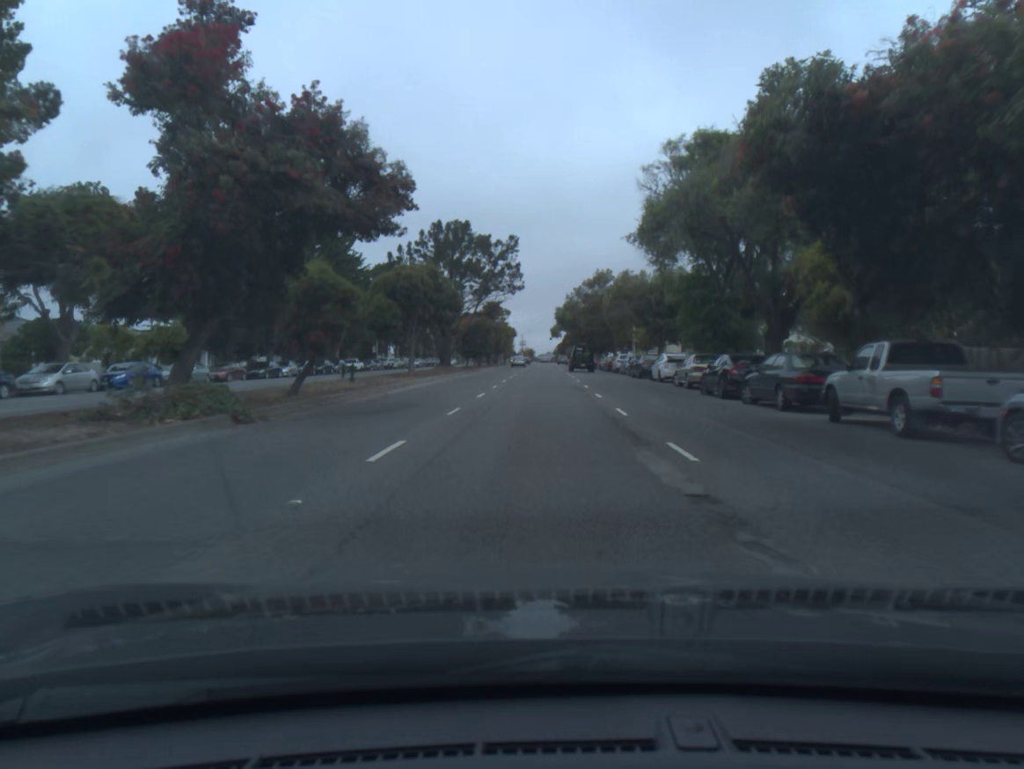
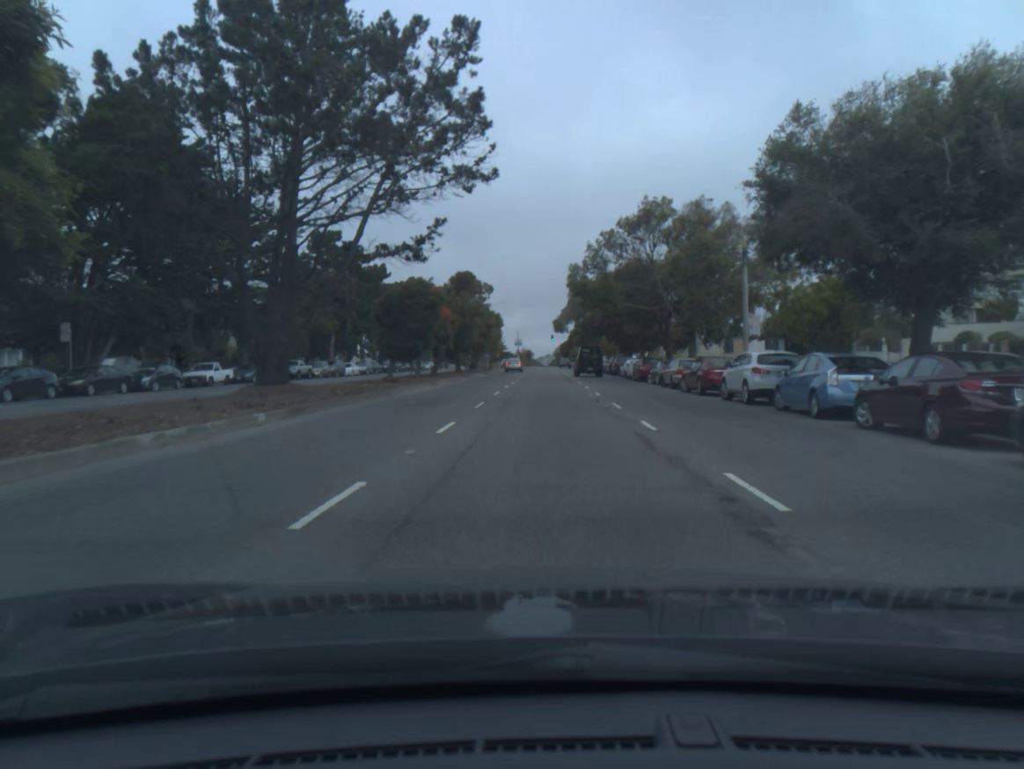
(0.0, +39.3) m; 0°
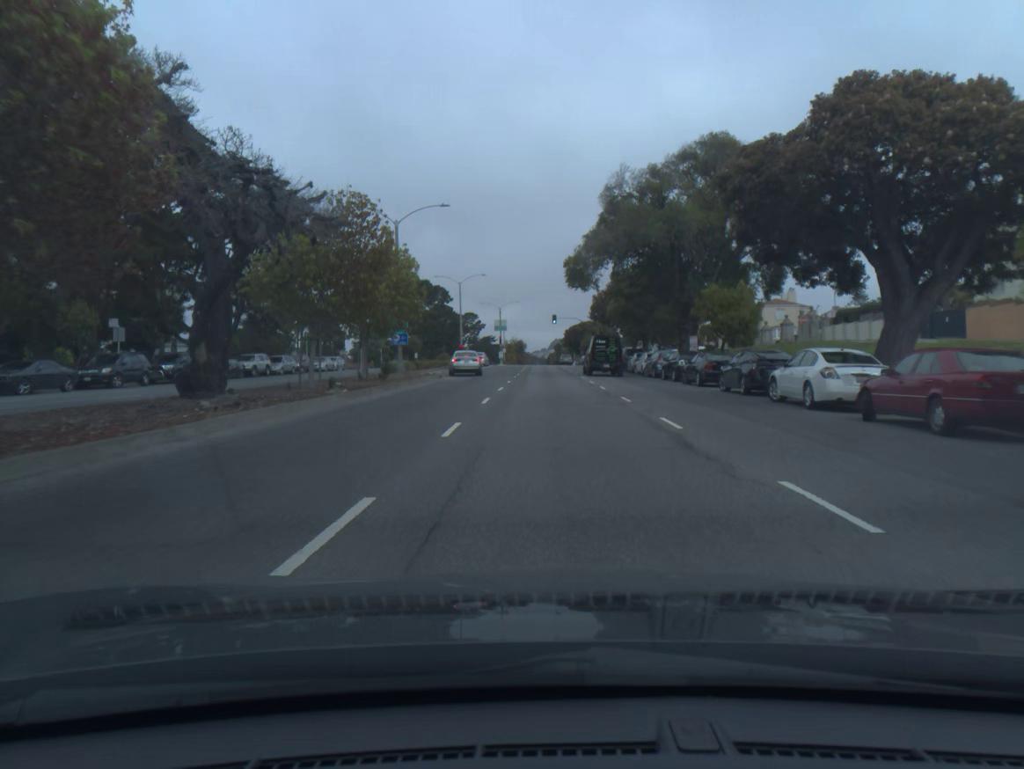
(0.0, +65.9) m; 0°
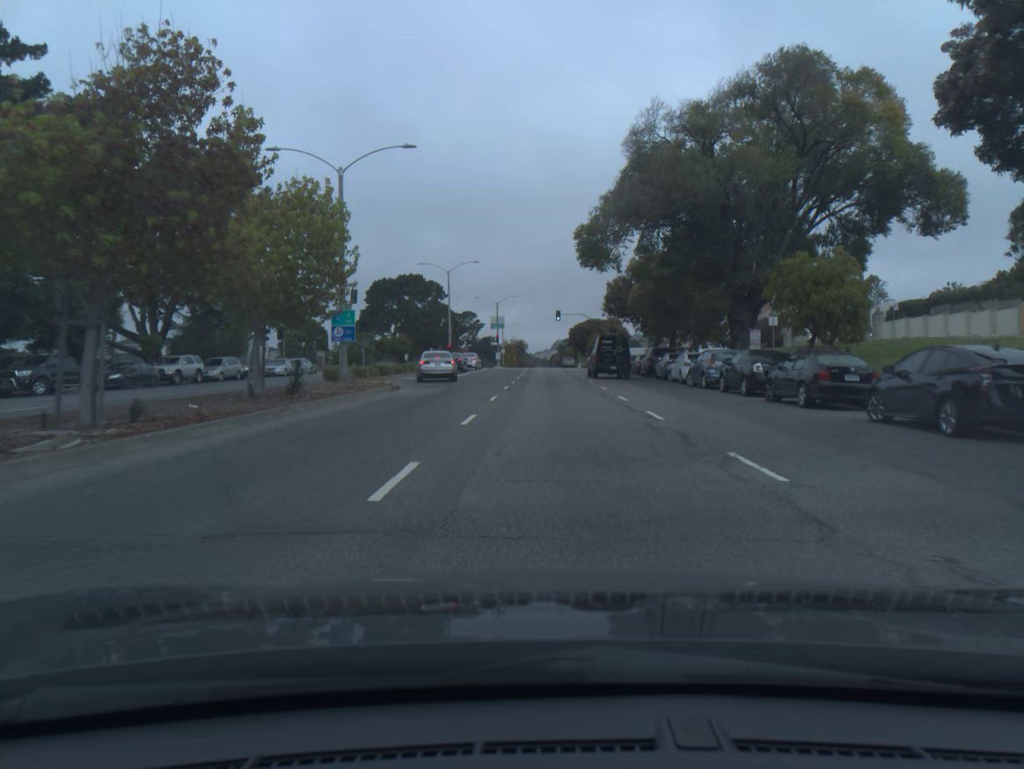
(0.0, +12.4) m; 0°
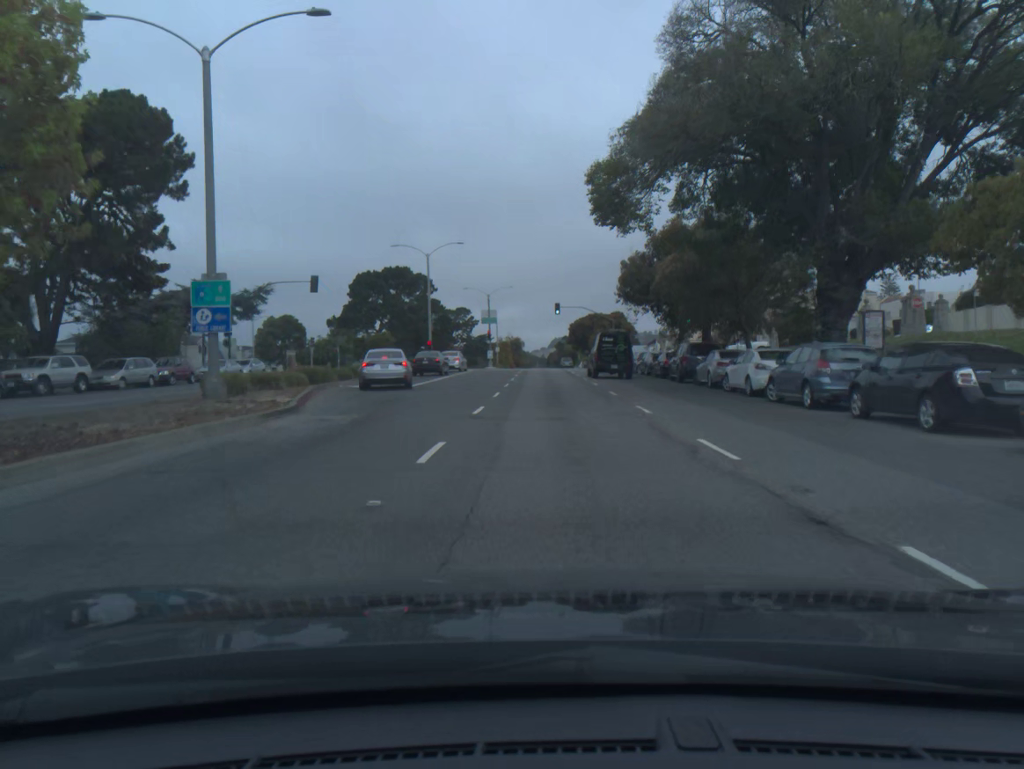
(0.0, +12.1) m; 0°
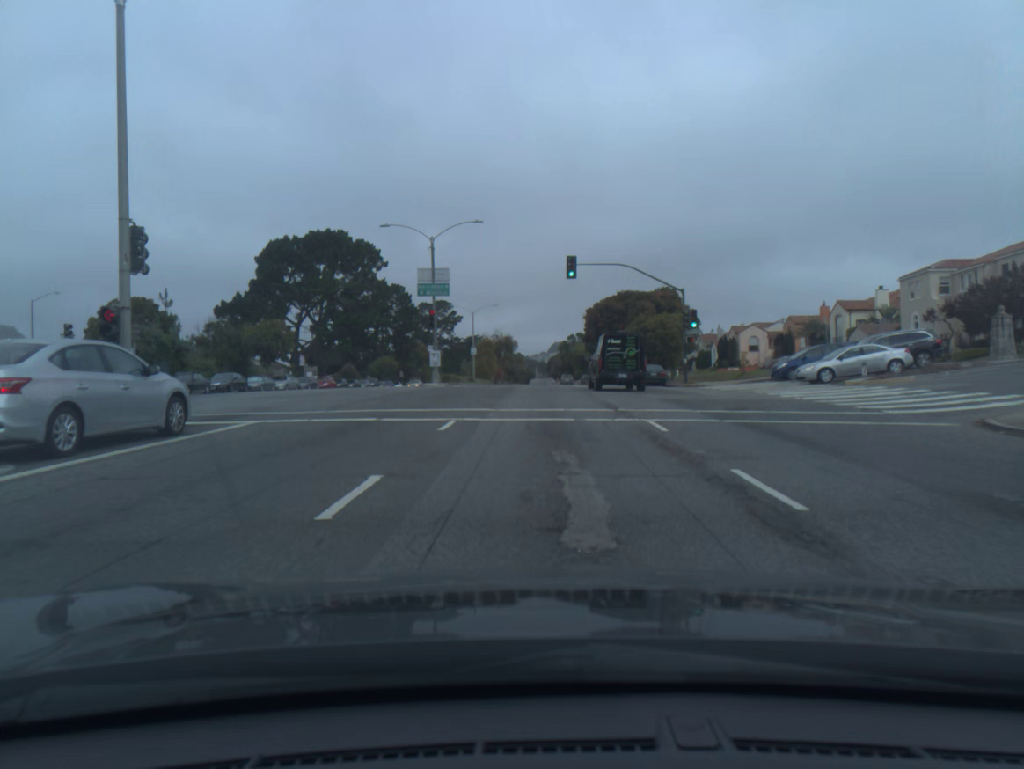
(+0.1, +45.7) m; 0°
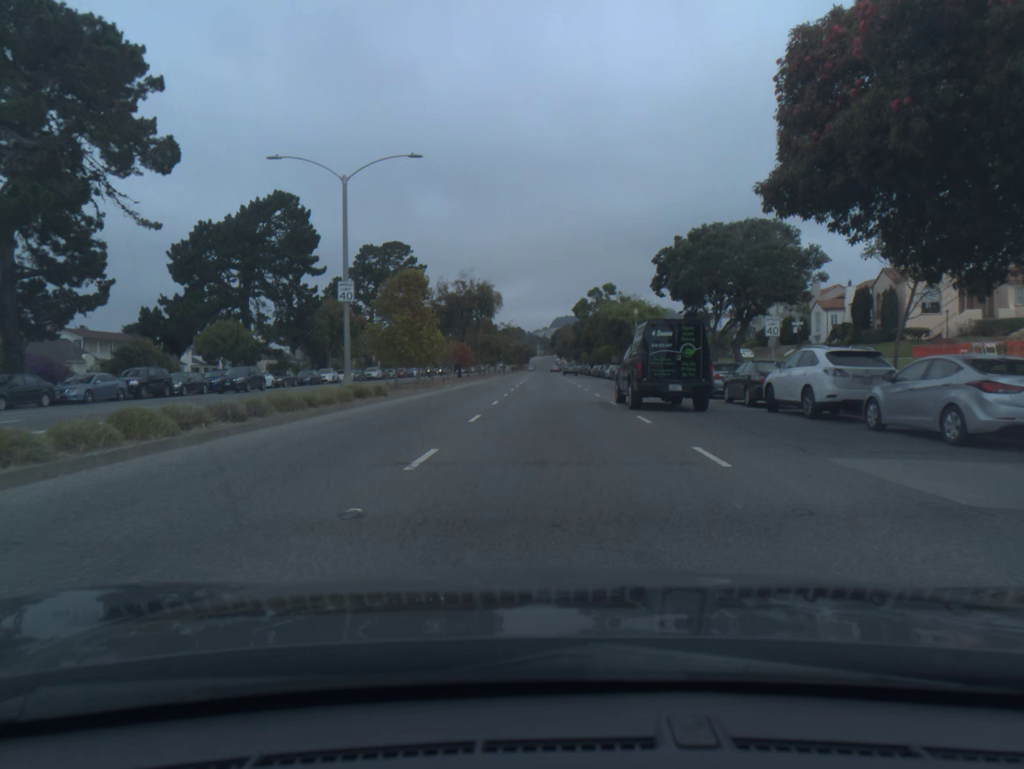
(-0.2, +58.3) m; 0°
